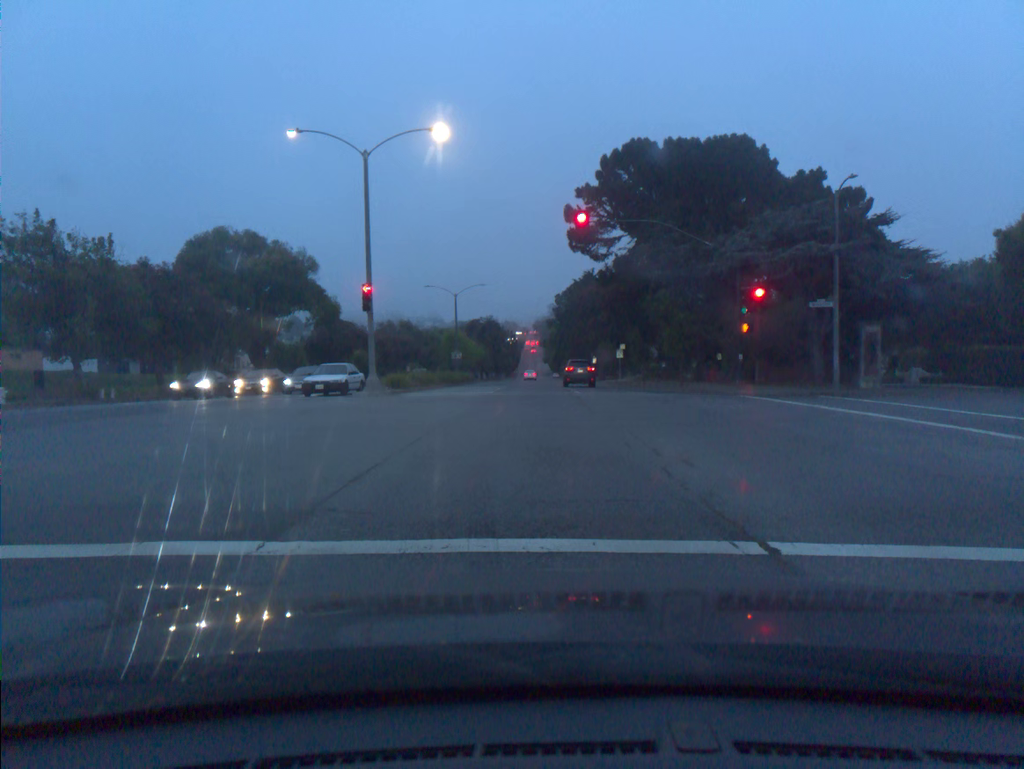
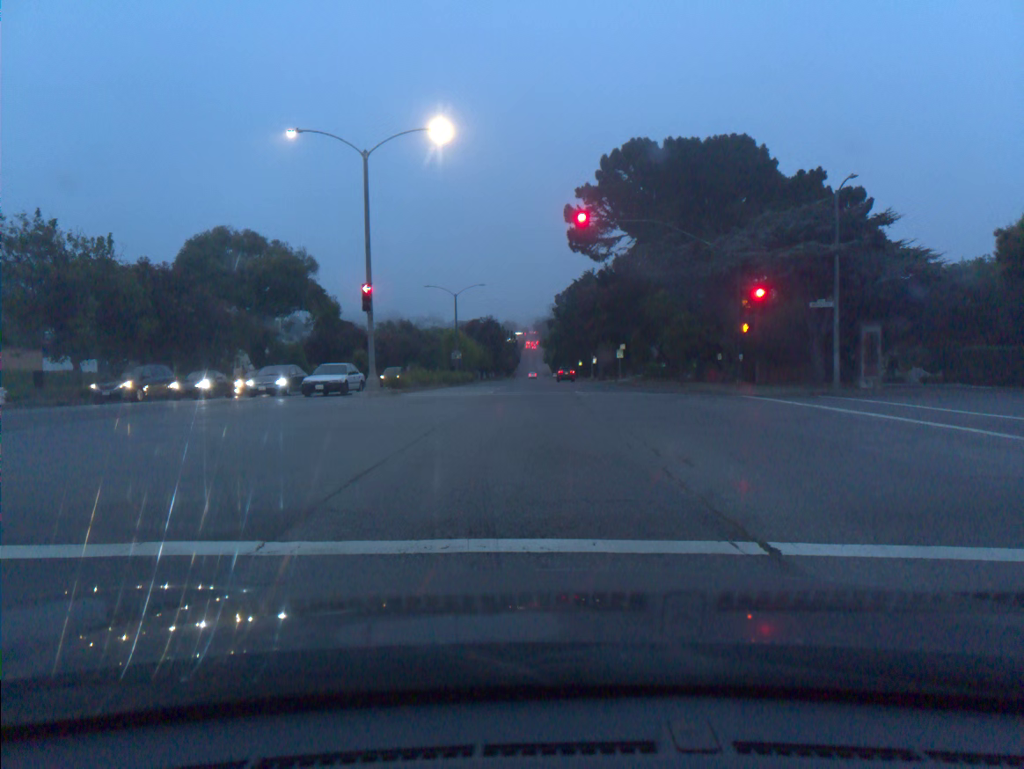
(0.0, 0.0) m; 0°
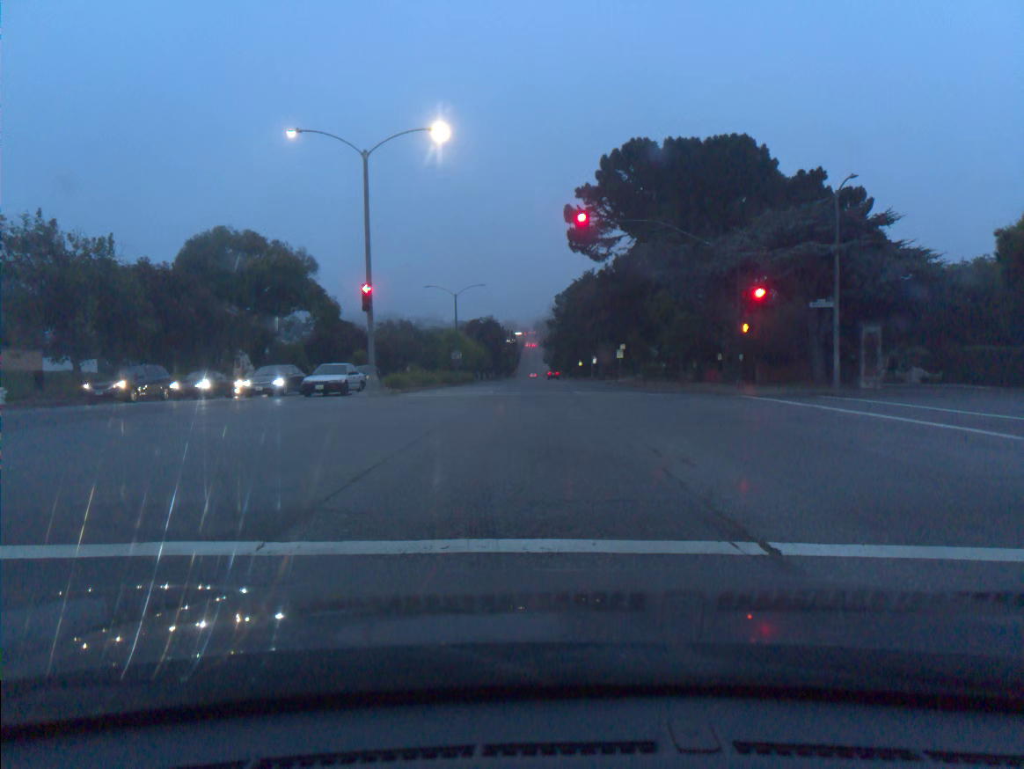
(0.0, 0.0) m; 0°
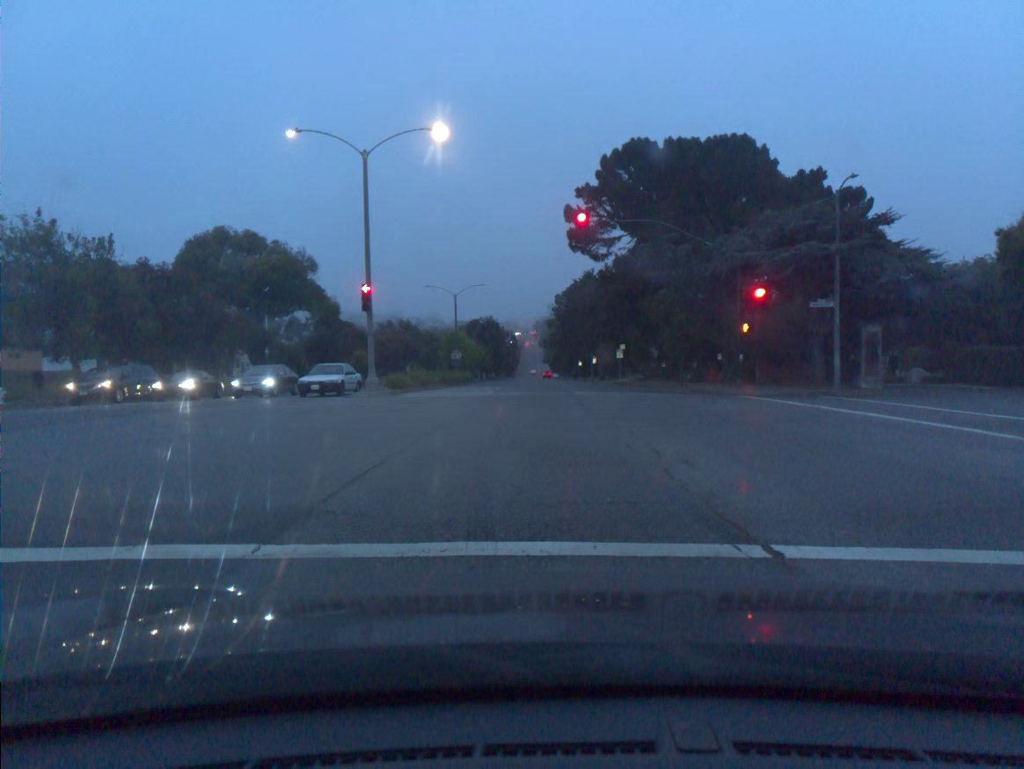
(0.0, +0.1) m; 0°
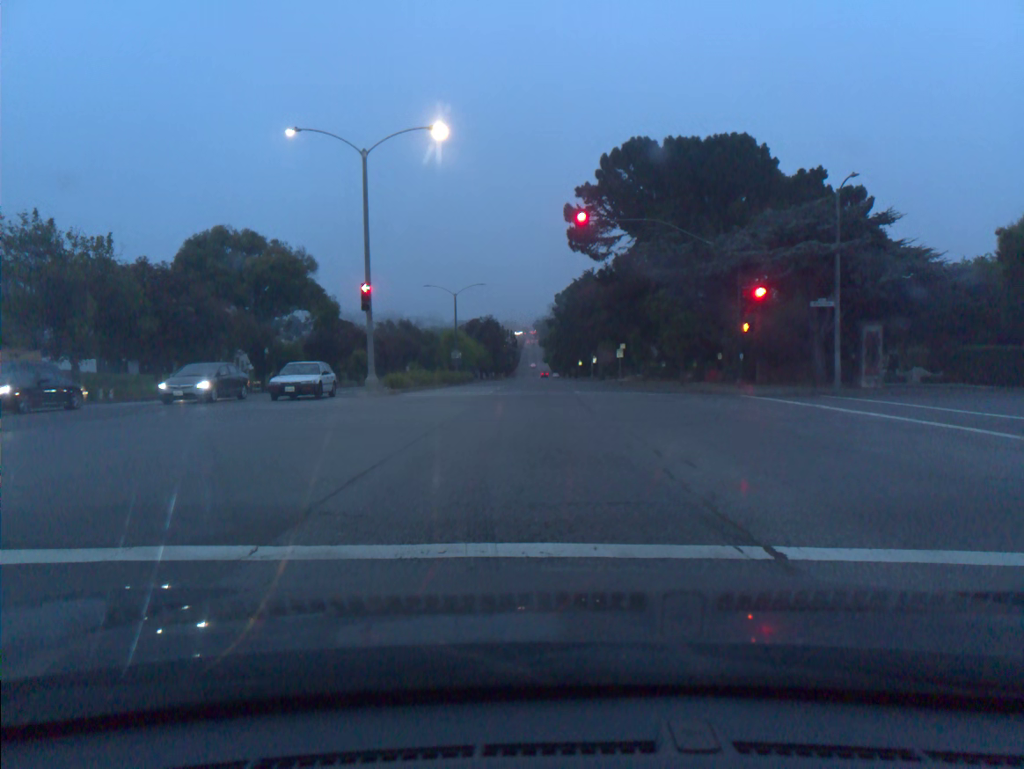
(0.0, 0.0) m; 0°
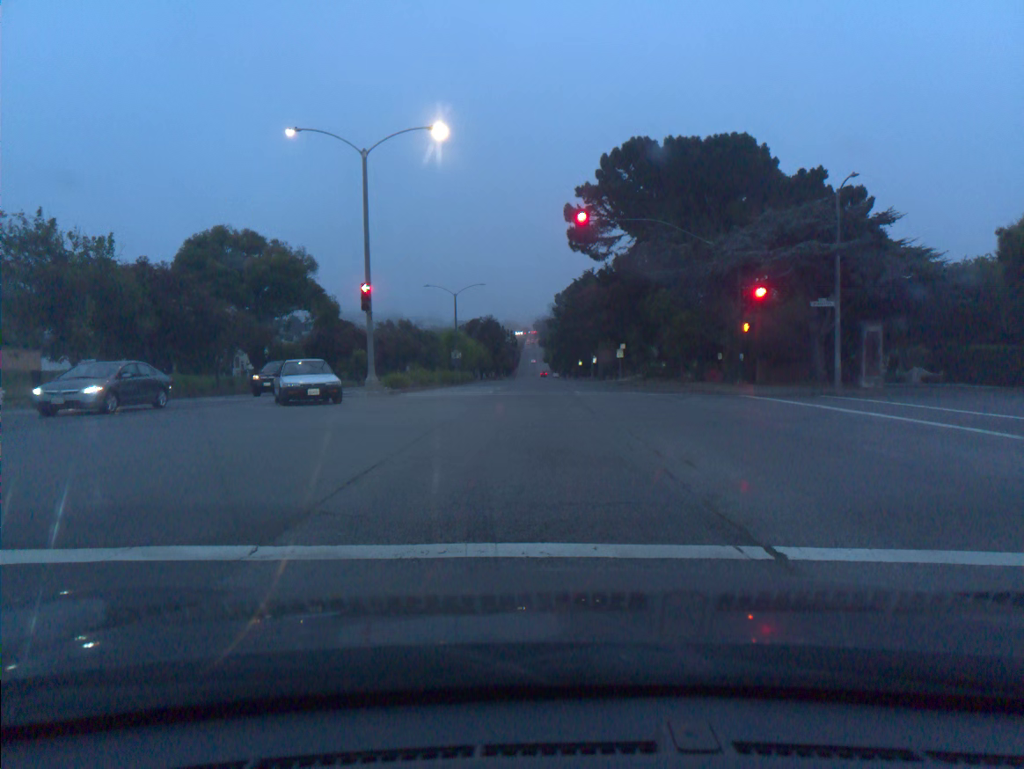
(0.0, 0.0) m; 0°
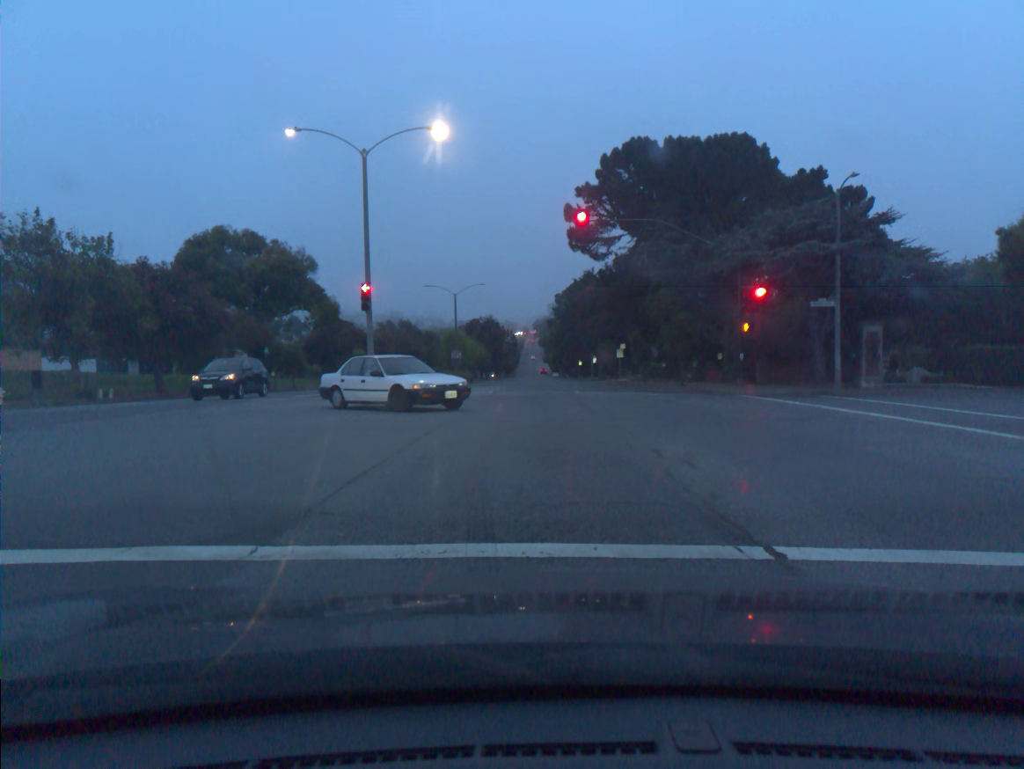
(0.0, 0.0) m; 0°
